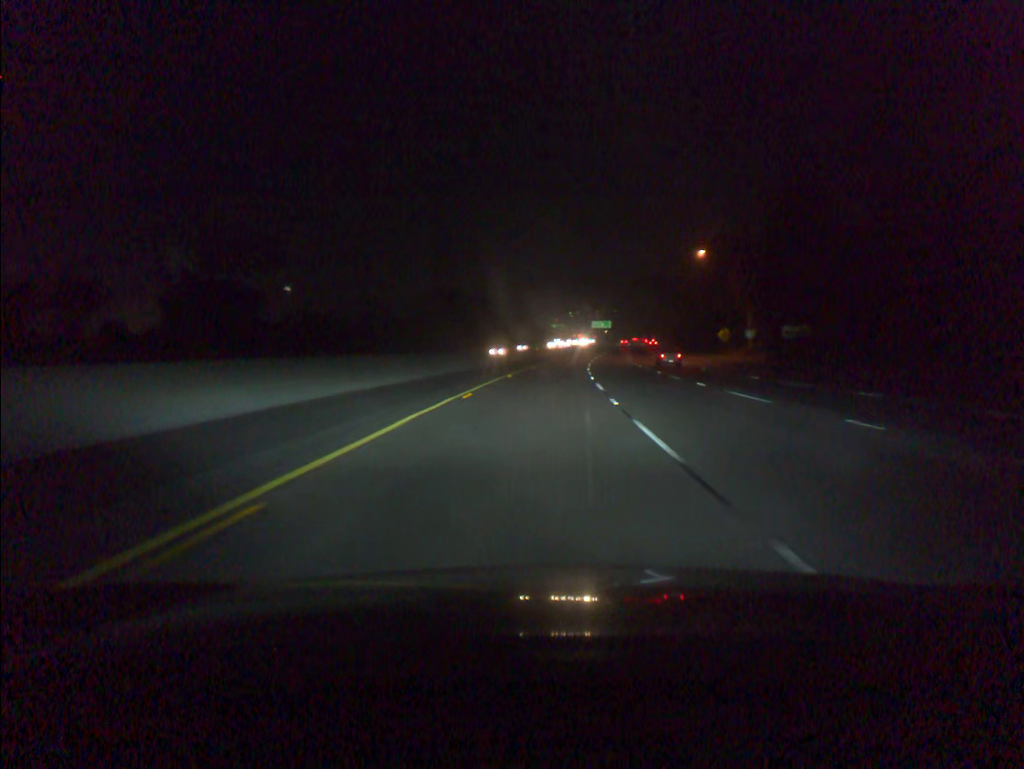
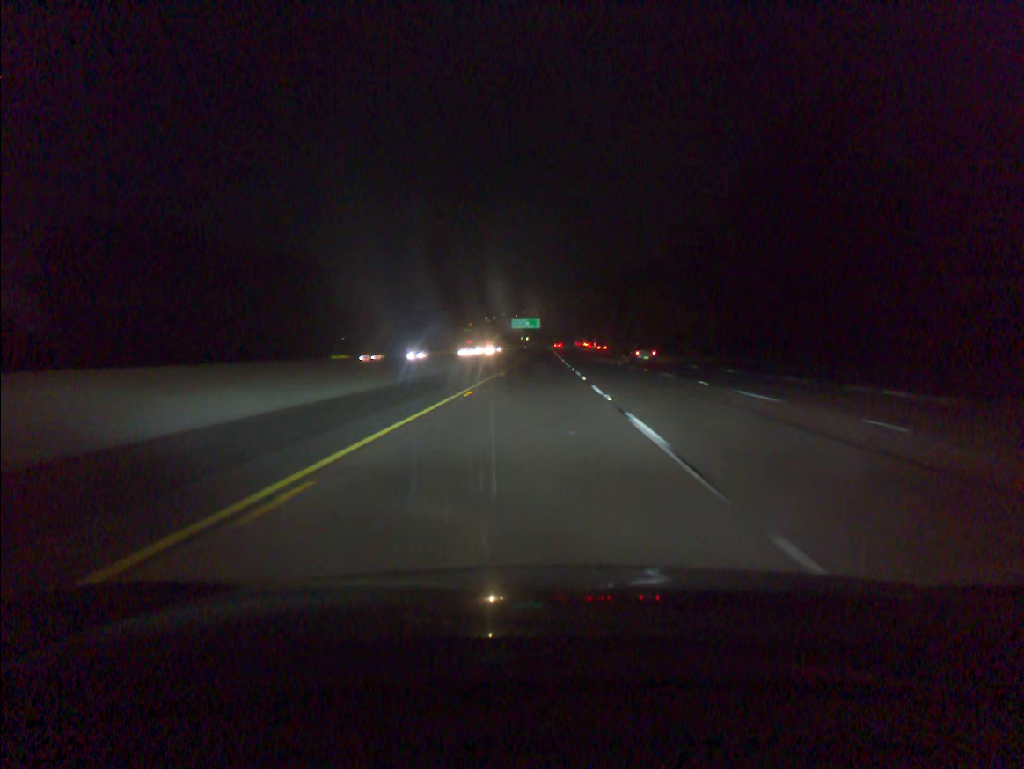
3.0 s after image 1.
(+5.8, +101.0) m; +6°
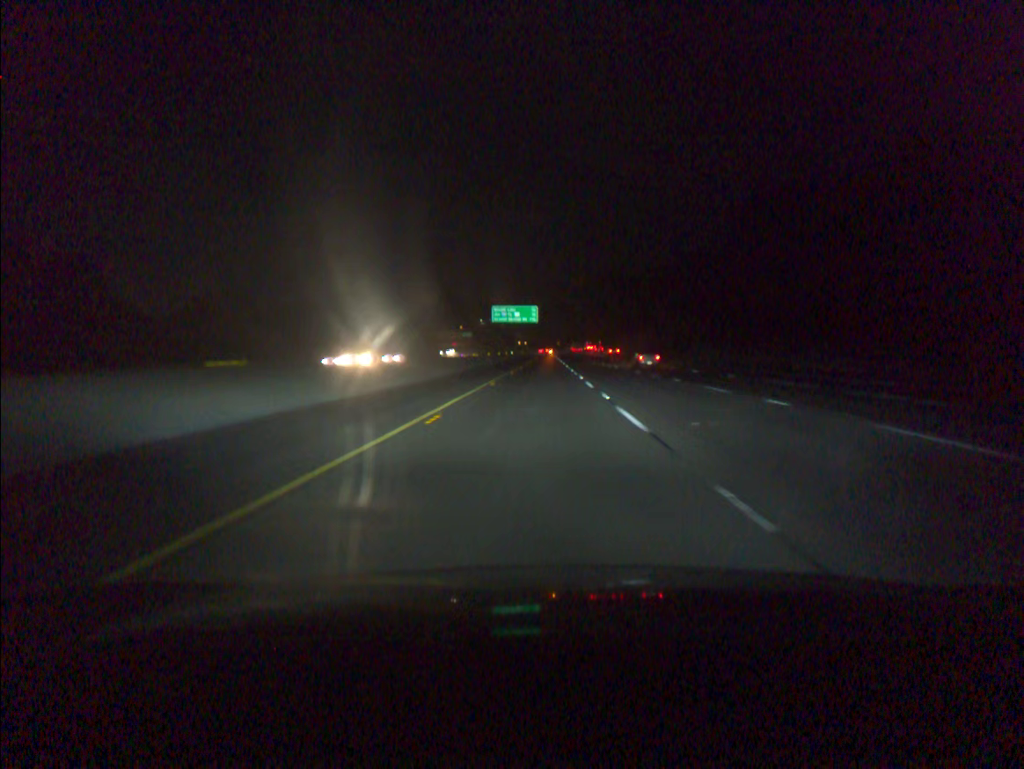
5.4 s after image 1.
(+0.5, +80.2) m; 0°
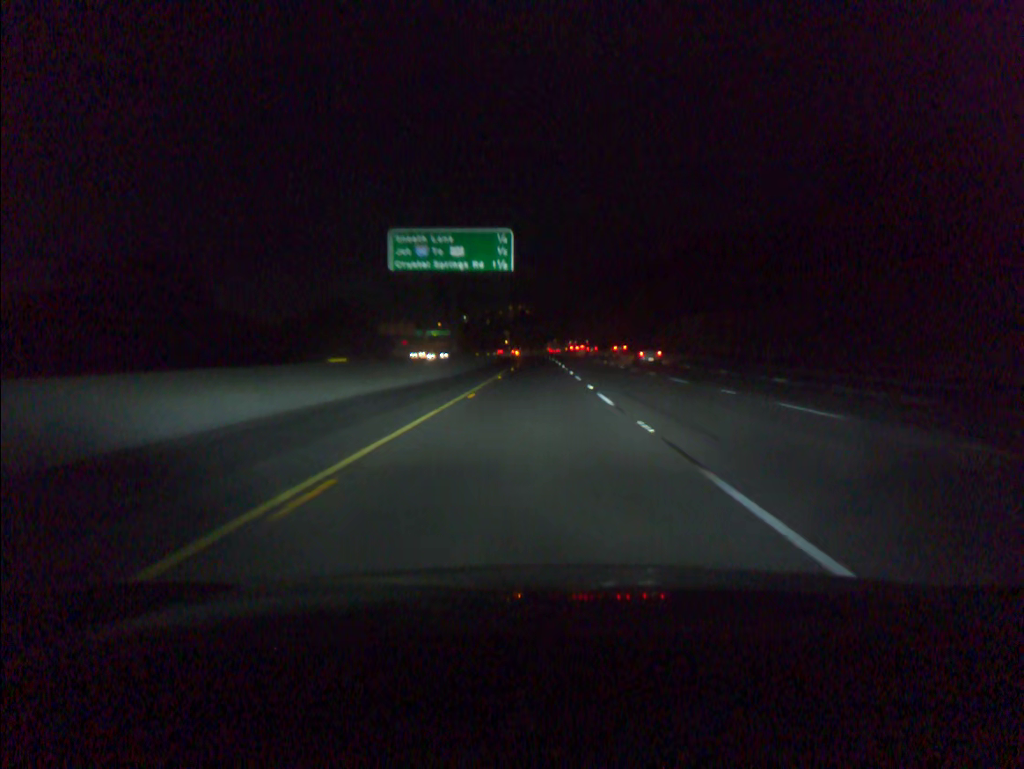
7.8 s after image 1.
(+0.4, +80.1) m; +1°
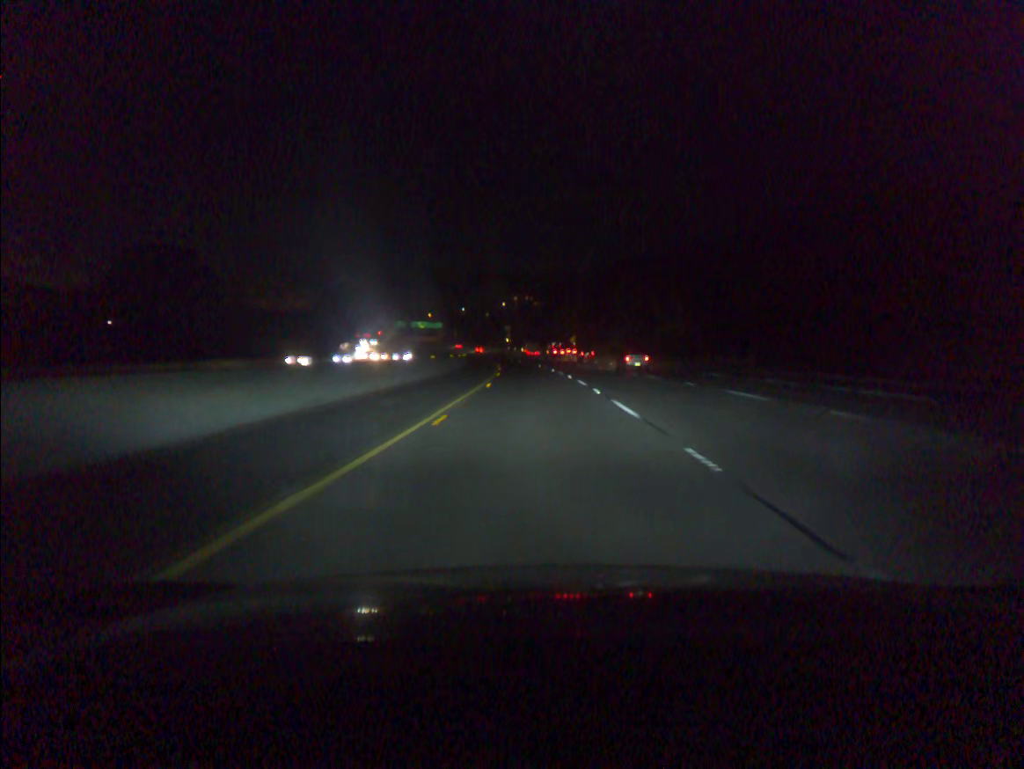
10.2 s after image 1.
(-0.6, +80.4) m; -1°
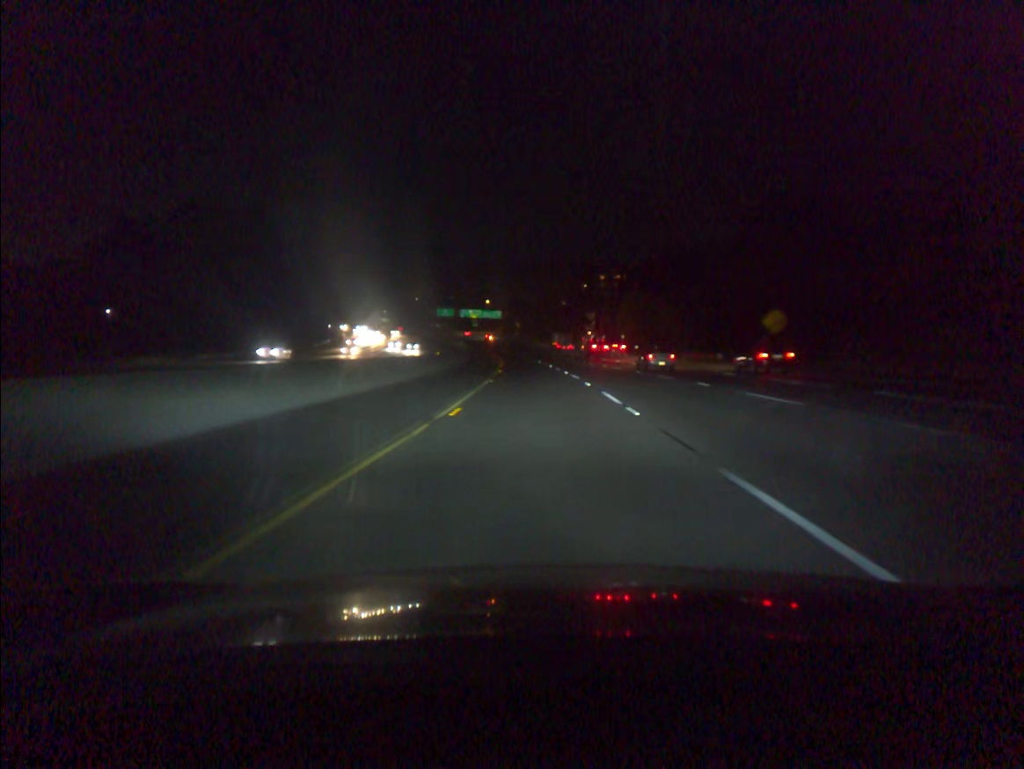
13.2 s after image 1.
(-4.6, +100.8) m; -6°
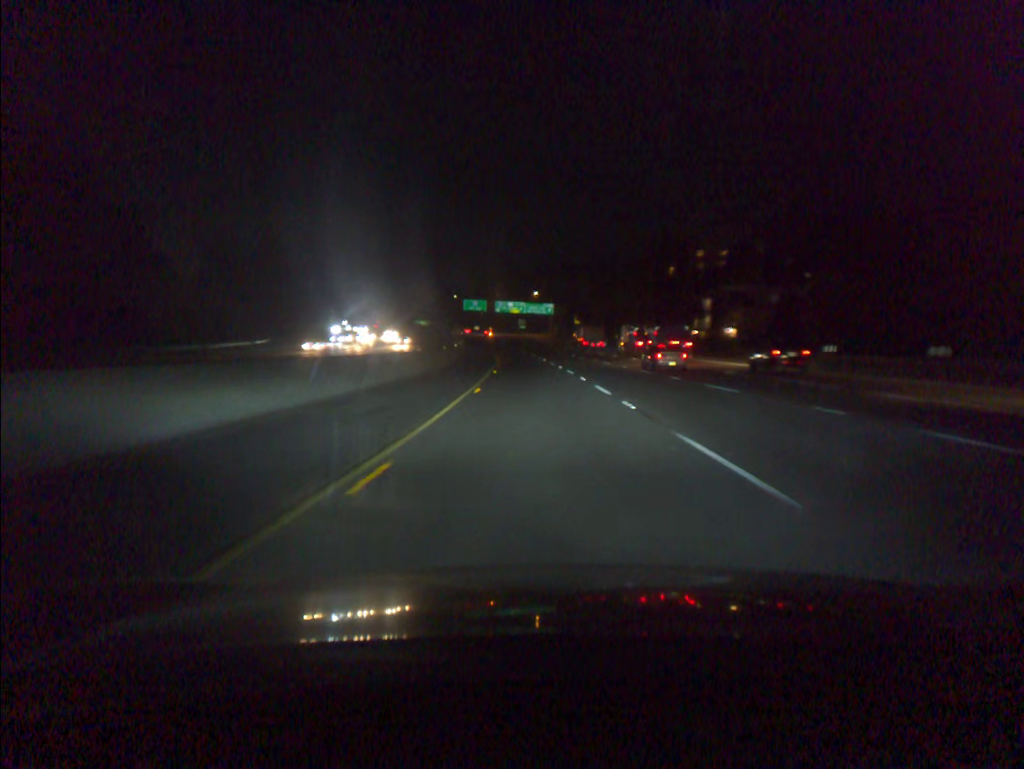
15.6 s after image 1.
(-2.9, +80.7) m; -4°
